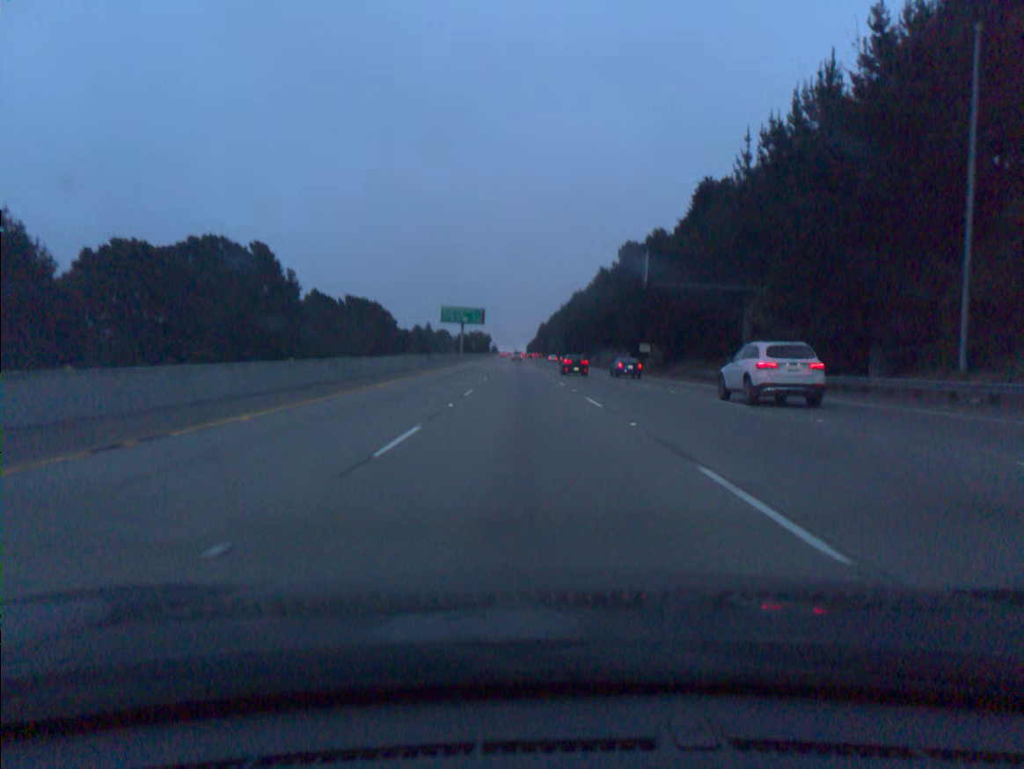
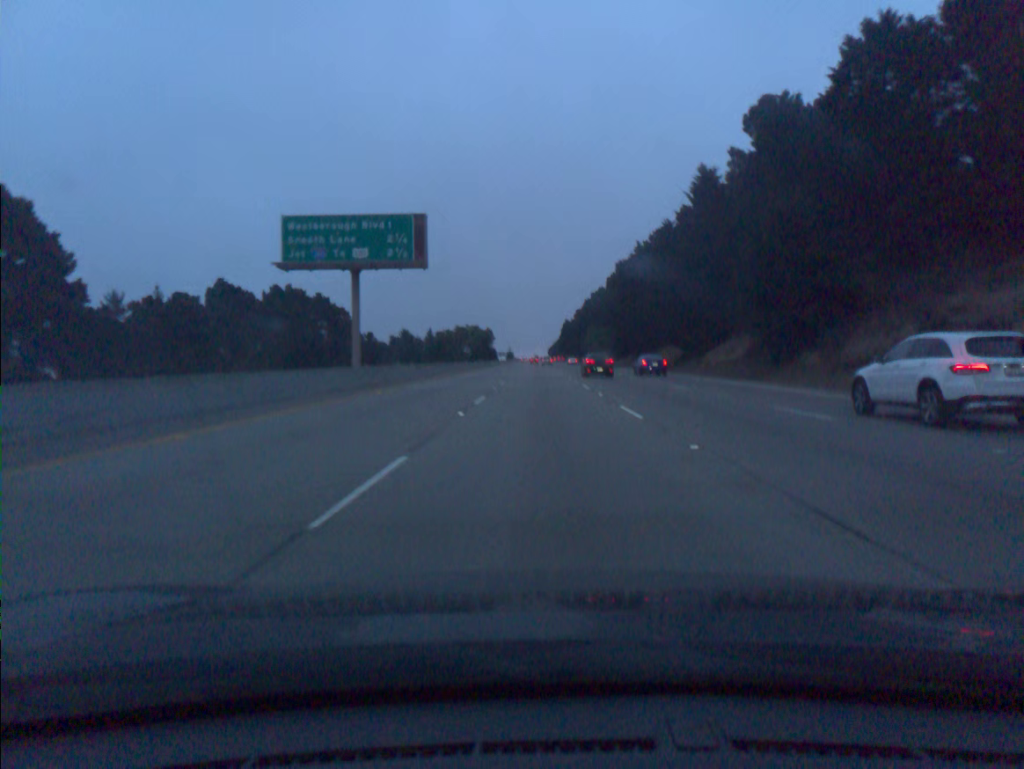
(-2.8, +91.6) m; -2°
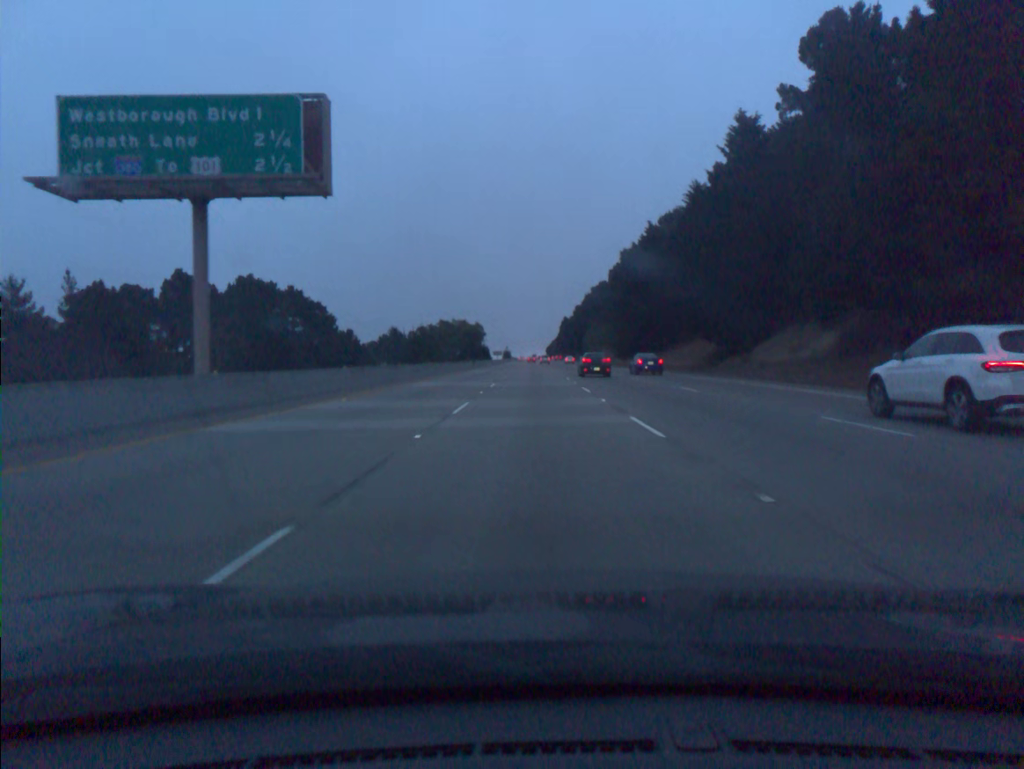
(+0.1, +18.3) m; 0°
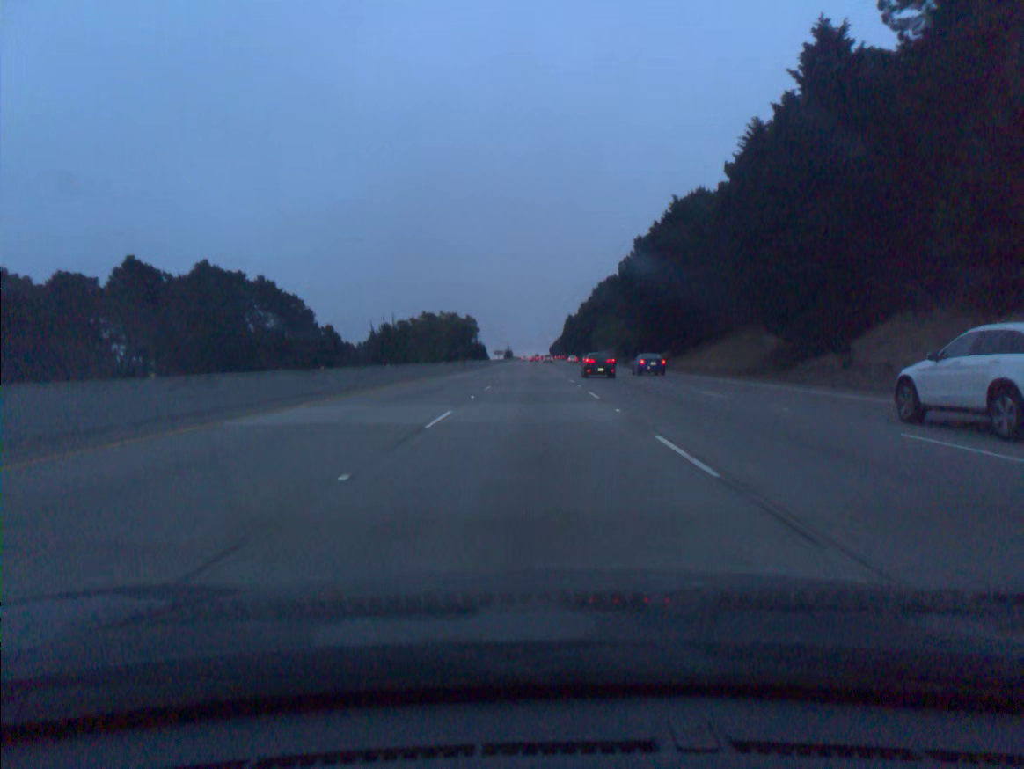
(0.0, +18.3) m; 0°
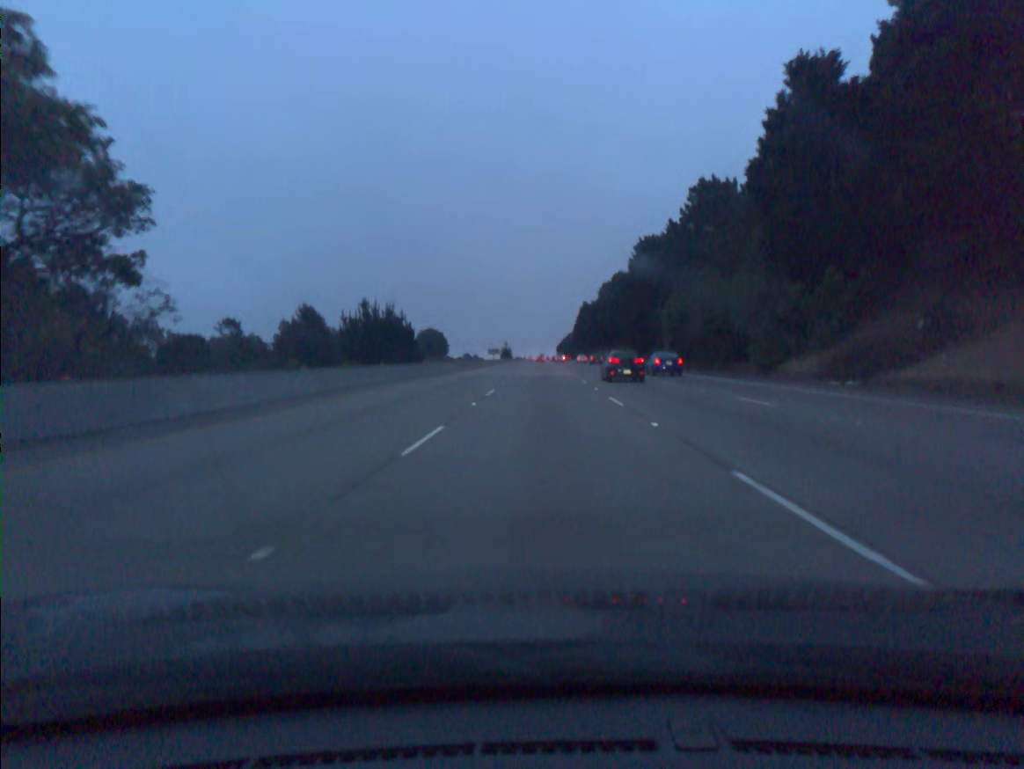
(-0.6, +91.4) m; 0°
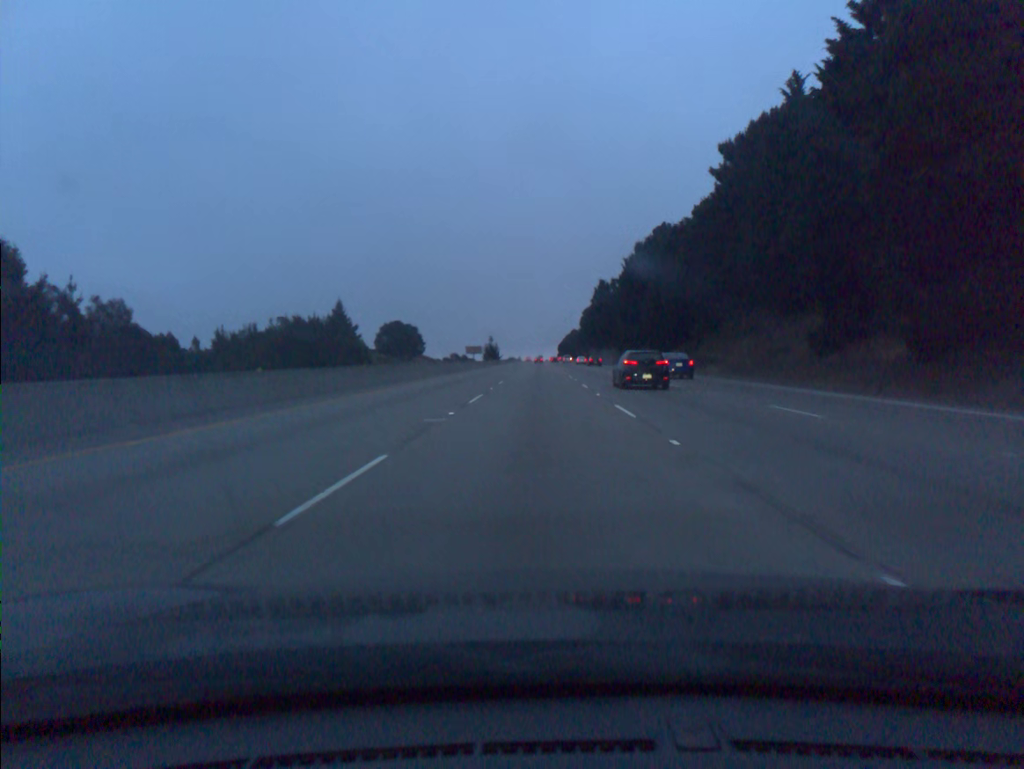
(+0.3, +91.6) m; 0°
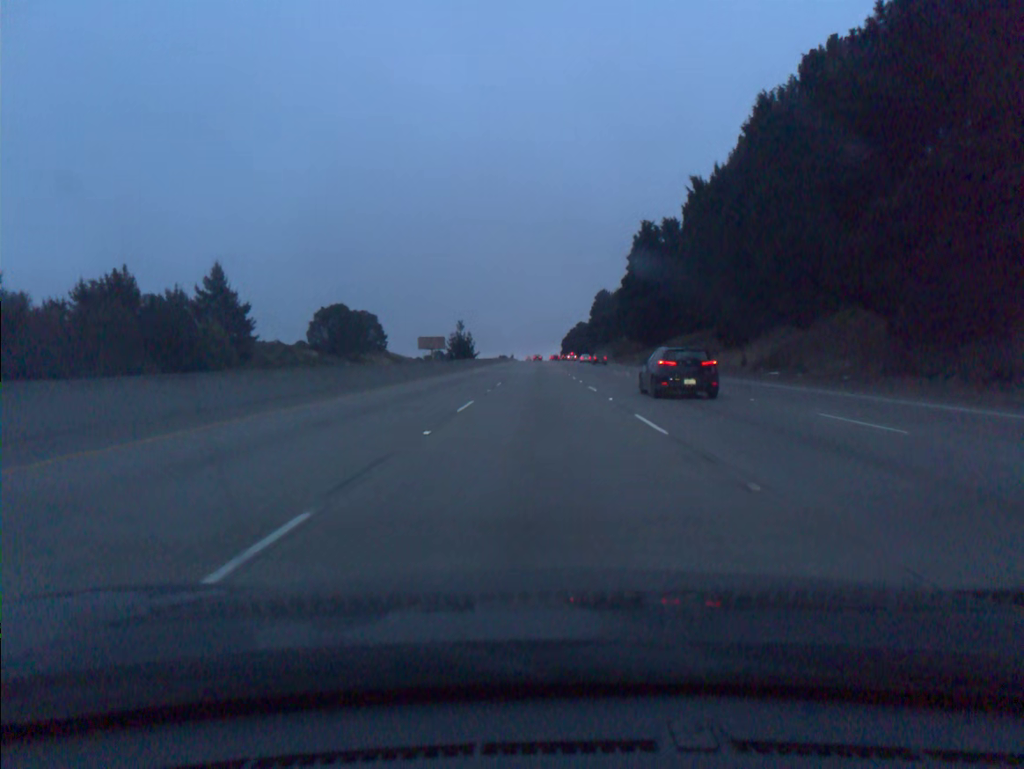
(-0.1, +91.3) m; 0°
